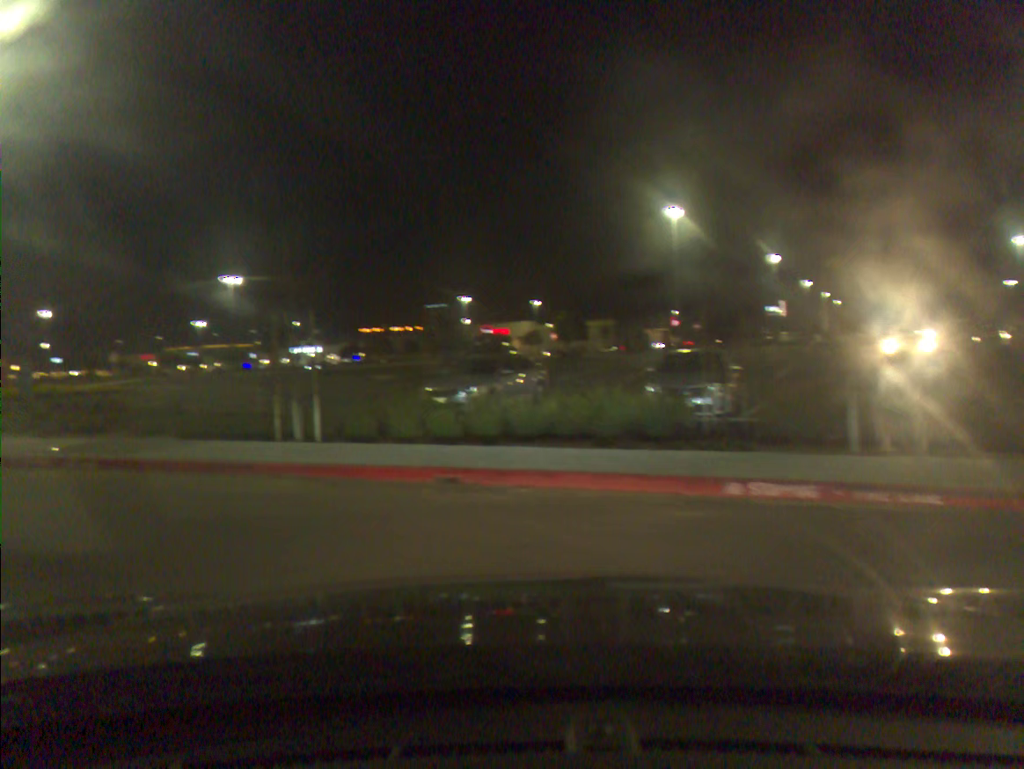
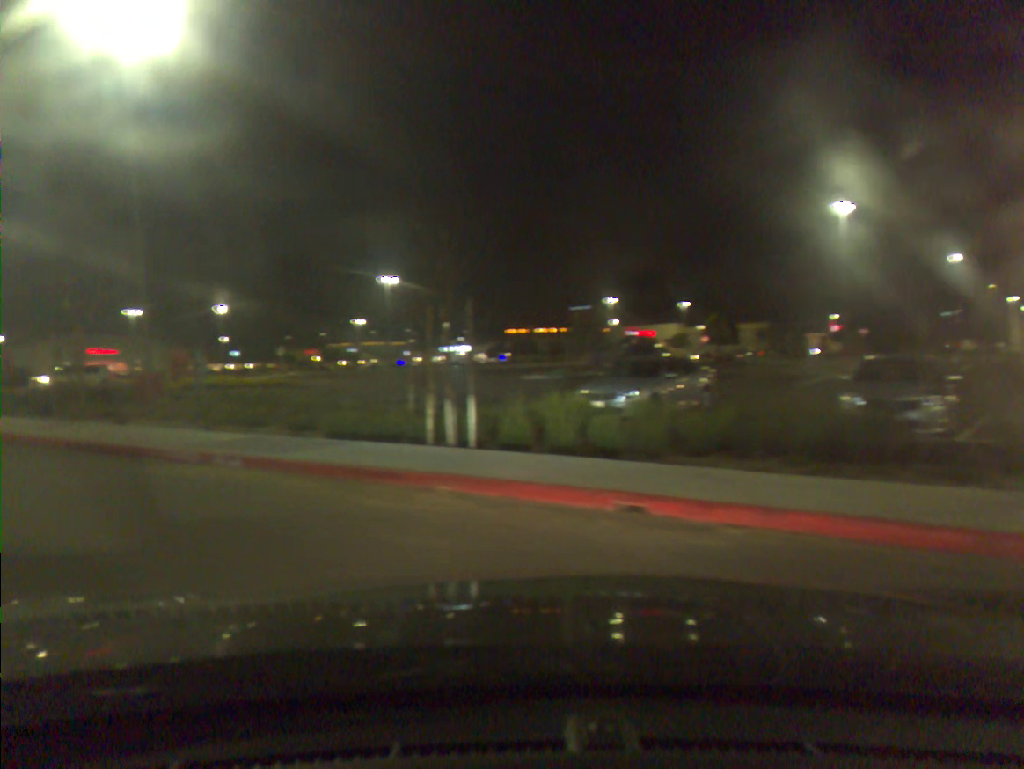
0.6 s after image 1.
(-0.1, +1.6) m; -7°
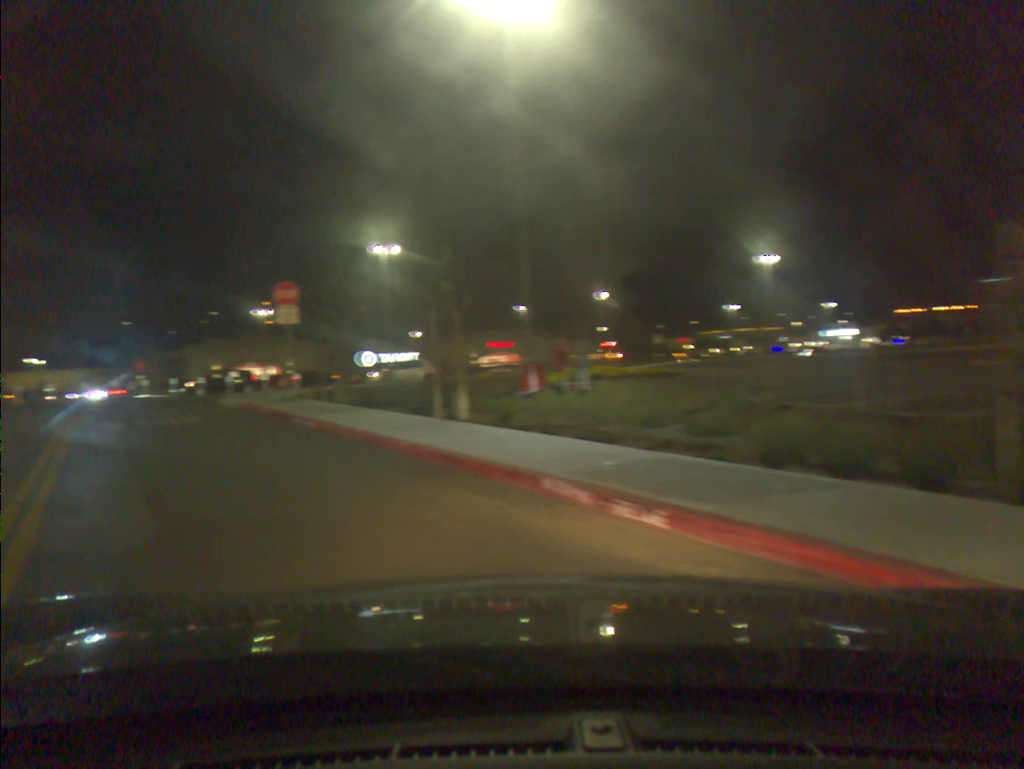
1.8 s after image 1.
(-1.2, +4.5) m; -28°
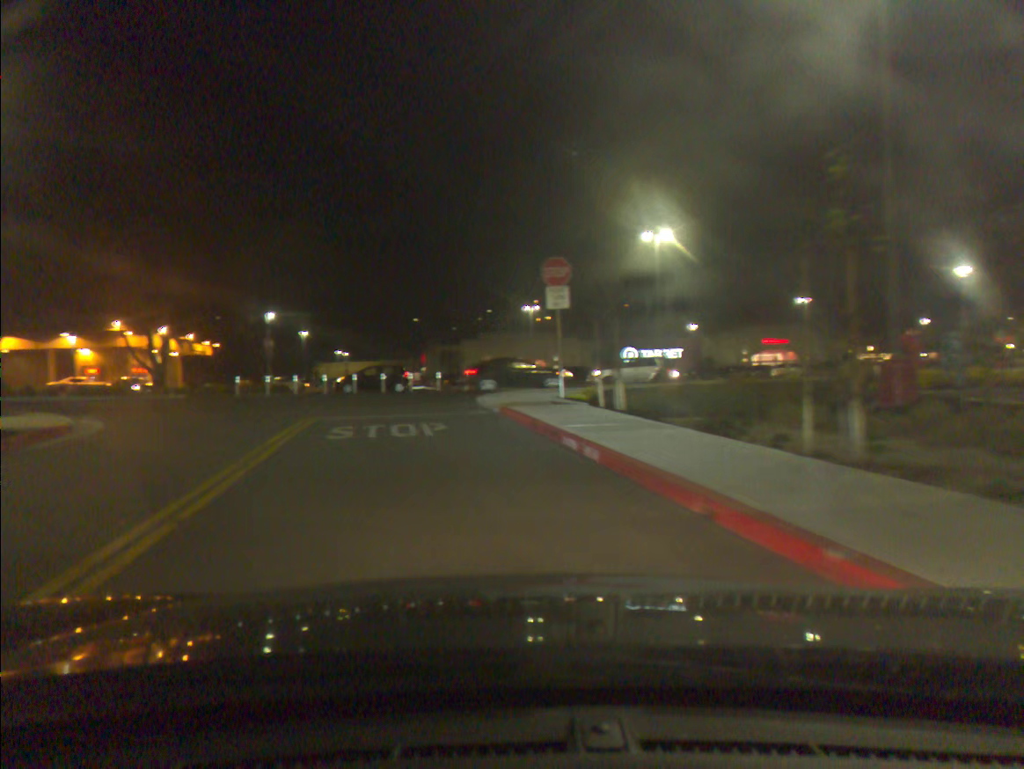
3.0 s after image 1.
(-0.8, +6.0) m; -14°
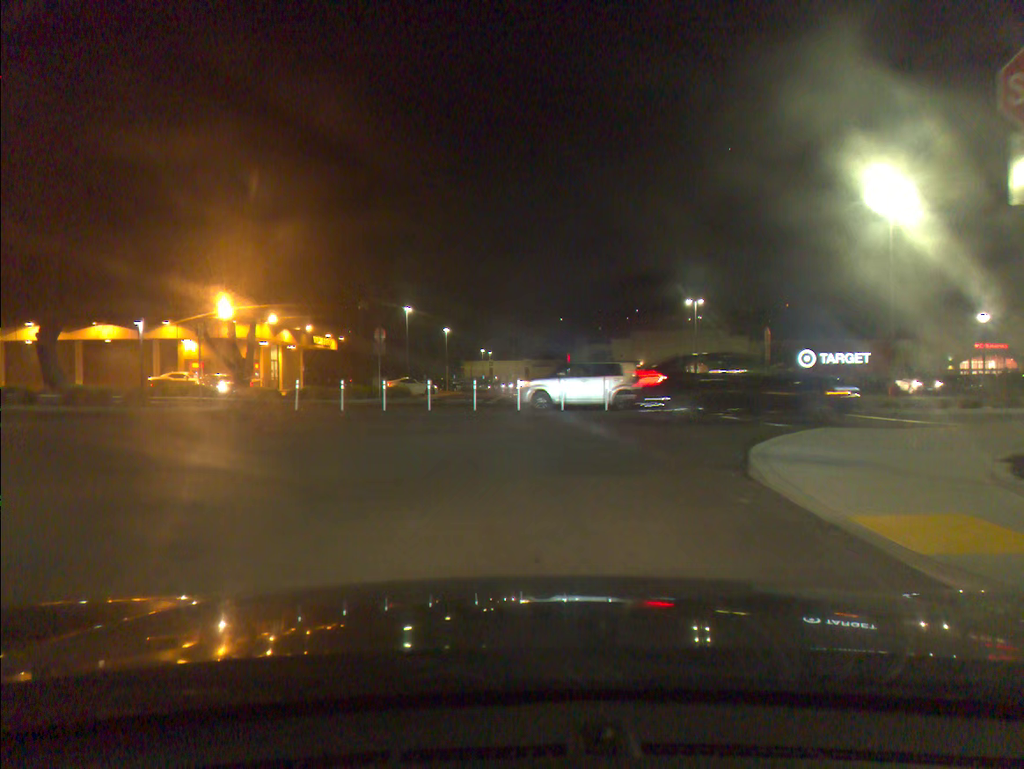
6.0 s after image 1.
(-1.5, +13.8) m; -8°
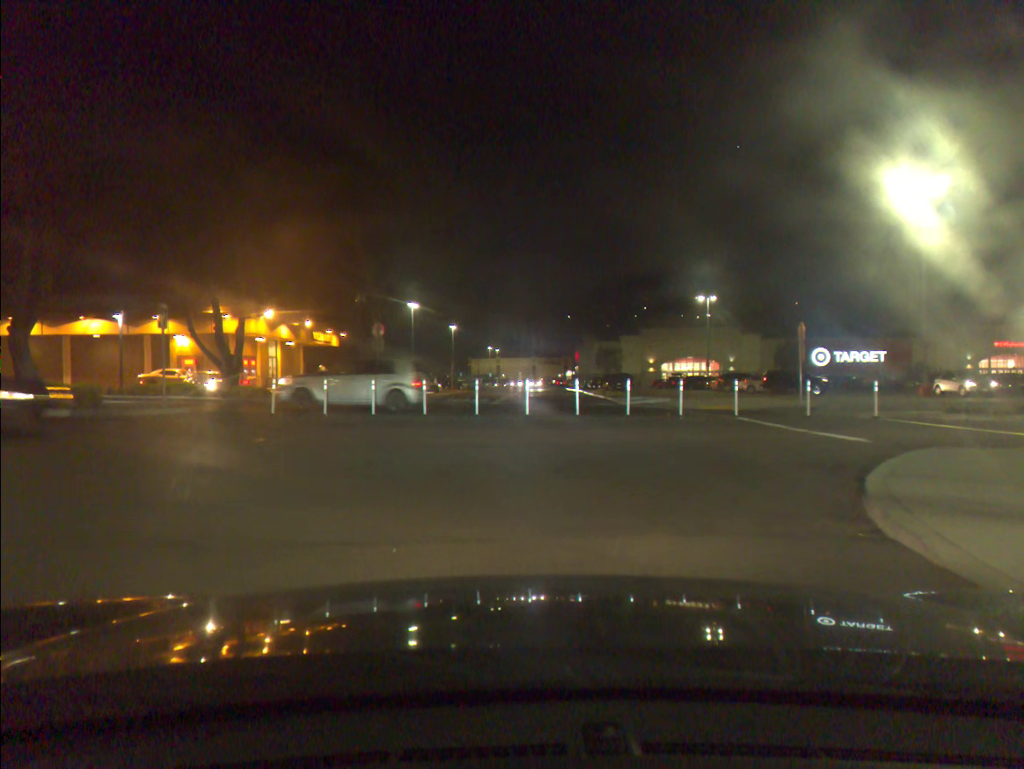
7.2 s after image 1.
(0.0, +2.9) m; -1°
